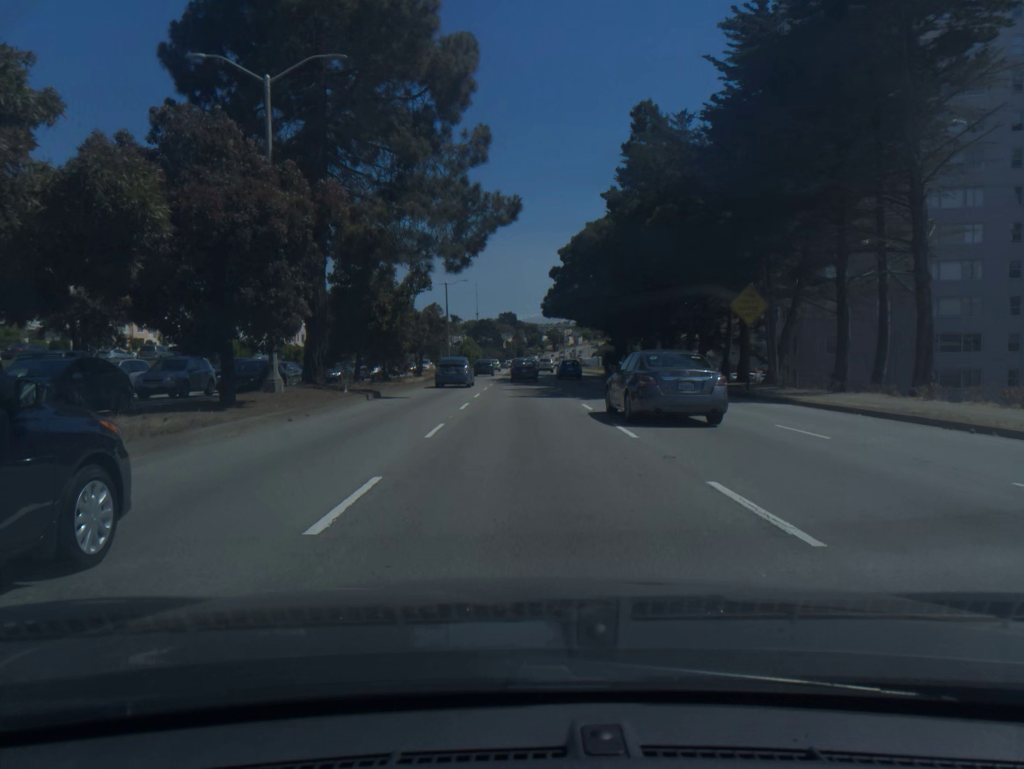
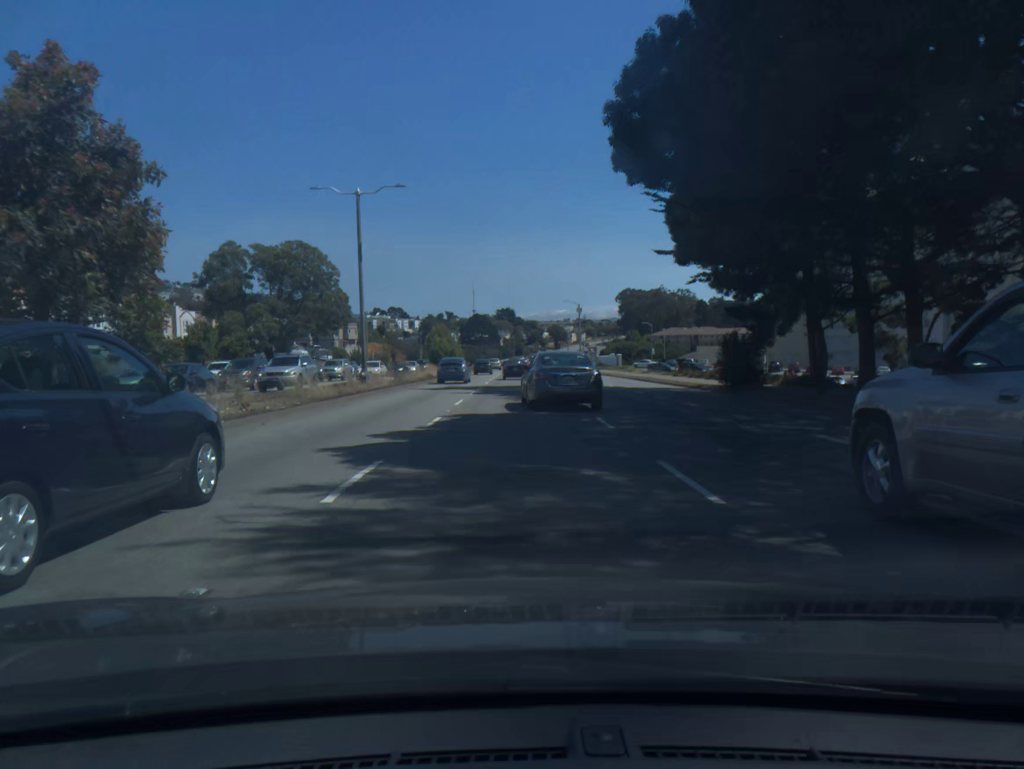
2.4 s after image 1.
(+0.2, +42.8) m; 0°
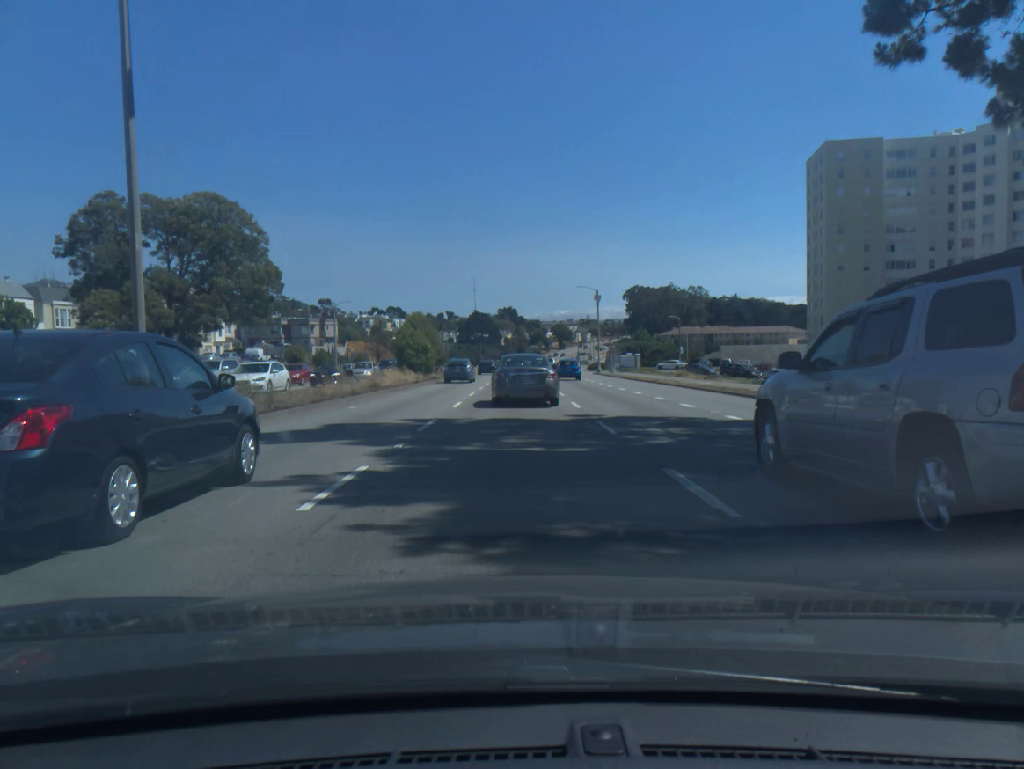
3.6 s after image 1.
(0.0, +22.5) m; 0°
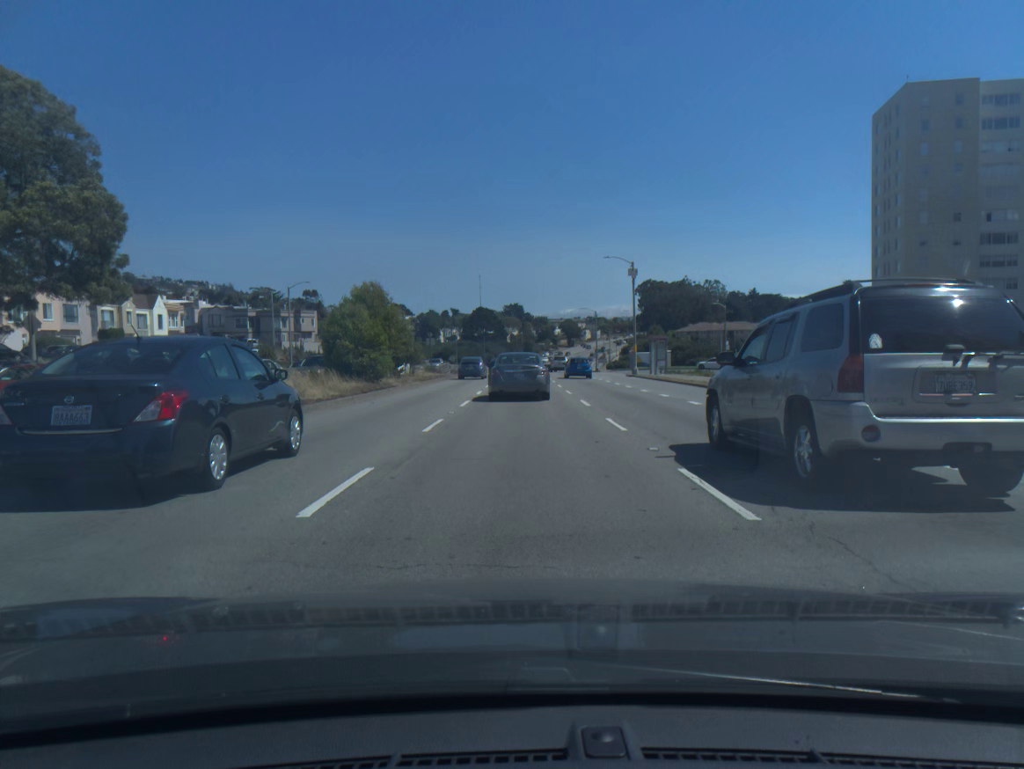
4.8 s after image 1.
(-0.1, +22.7) m; -1°
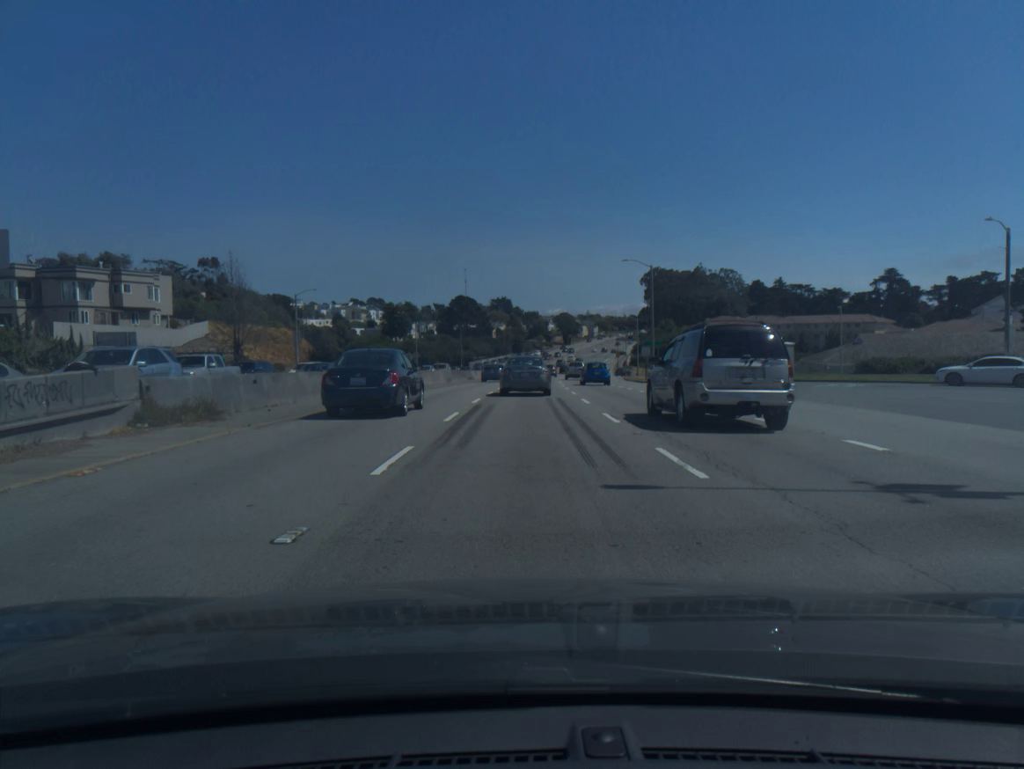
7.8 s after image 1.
(+0.3, +57.1) m; +1°
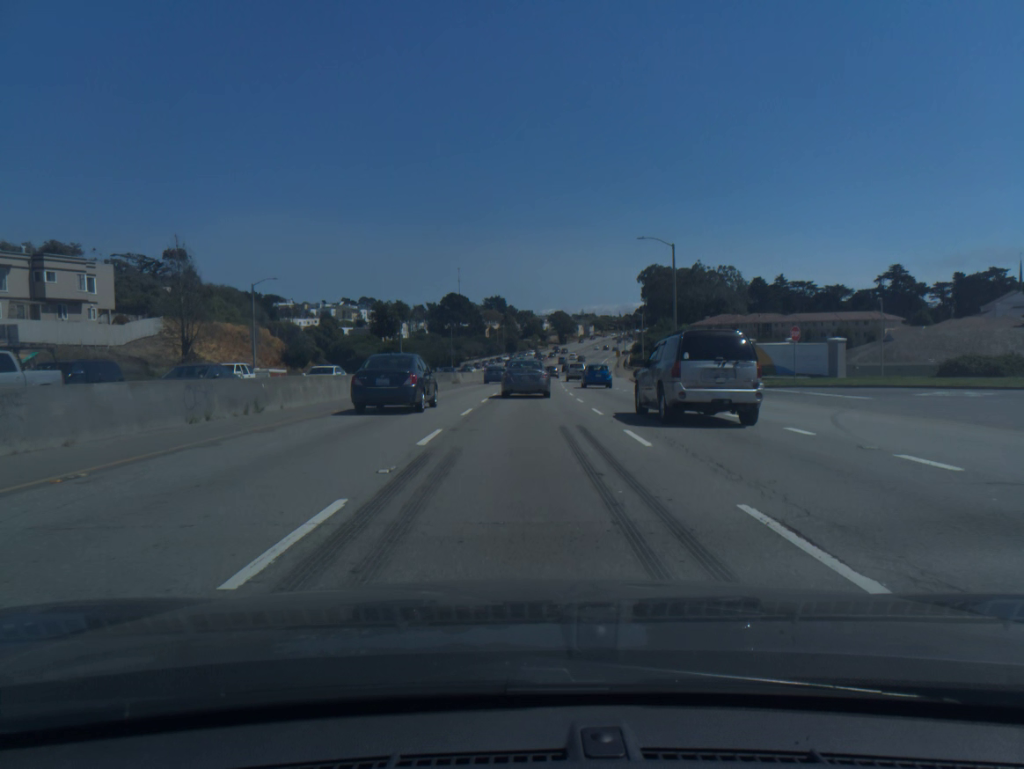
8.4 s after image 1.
(0.0, +11.4) m; 0°
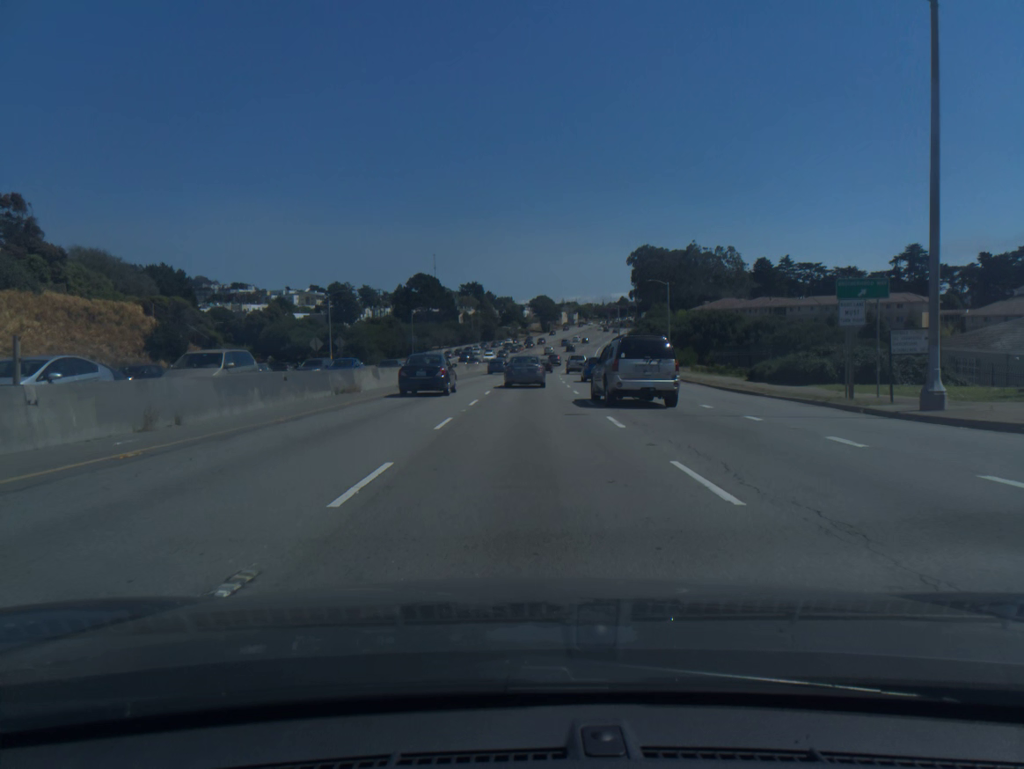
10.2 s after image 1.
(+0.5, +34.3) m; +2°
